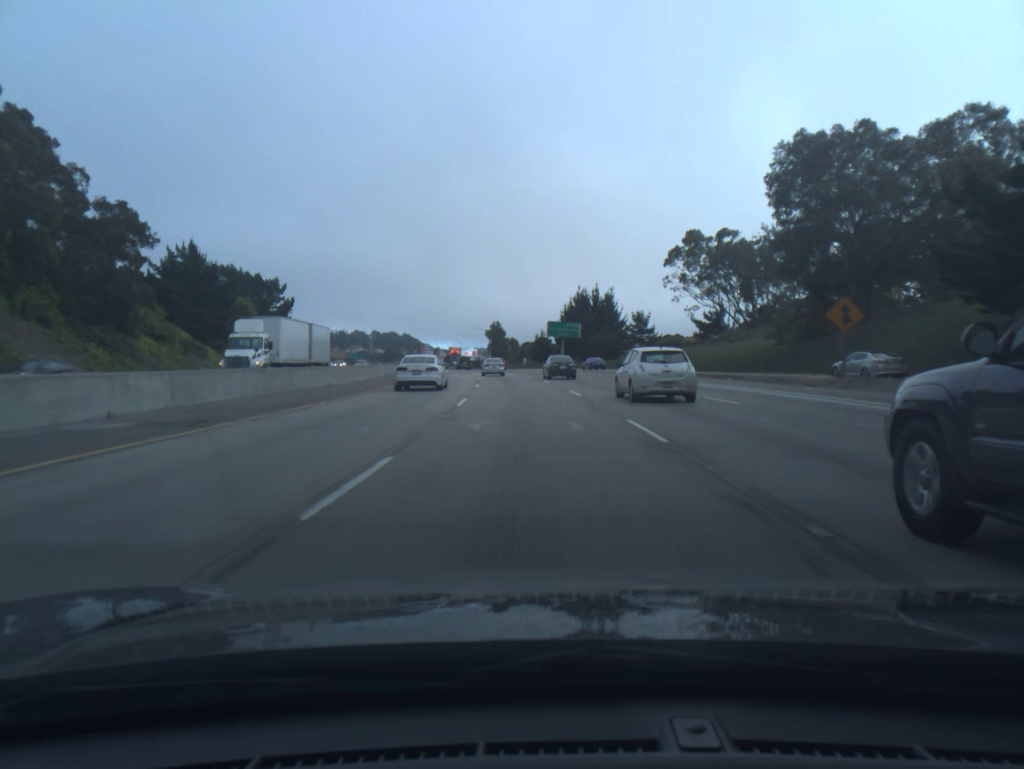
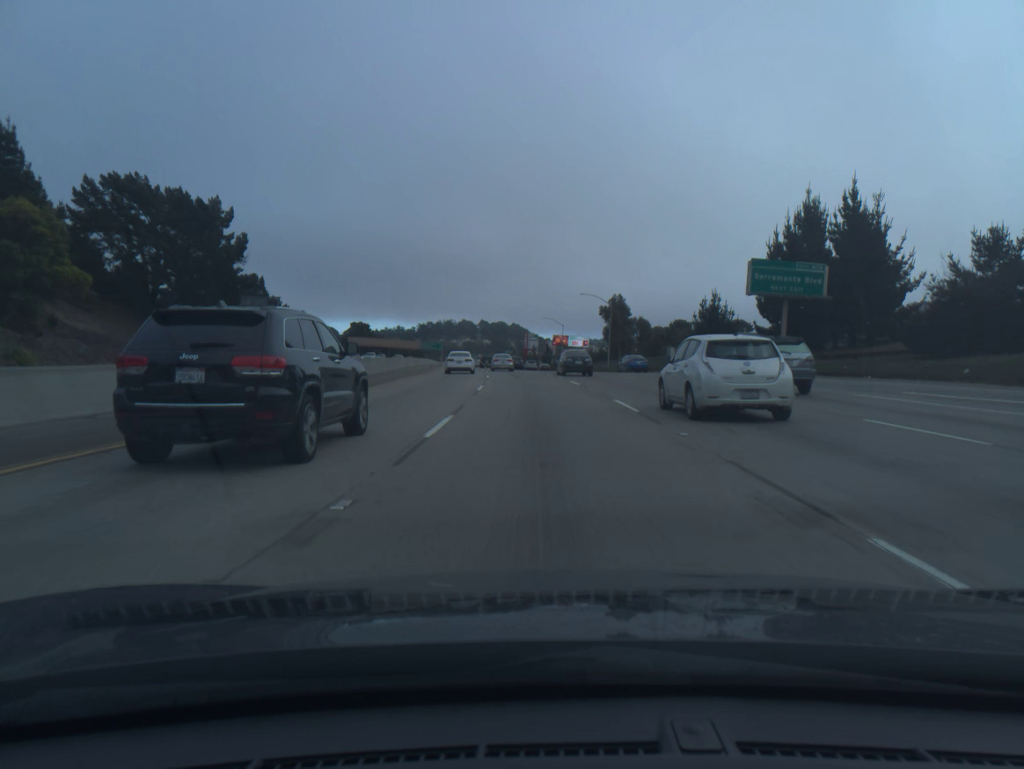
(-5.8, +82.2) m; -8°
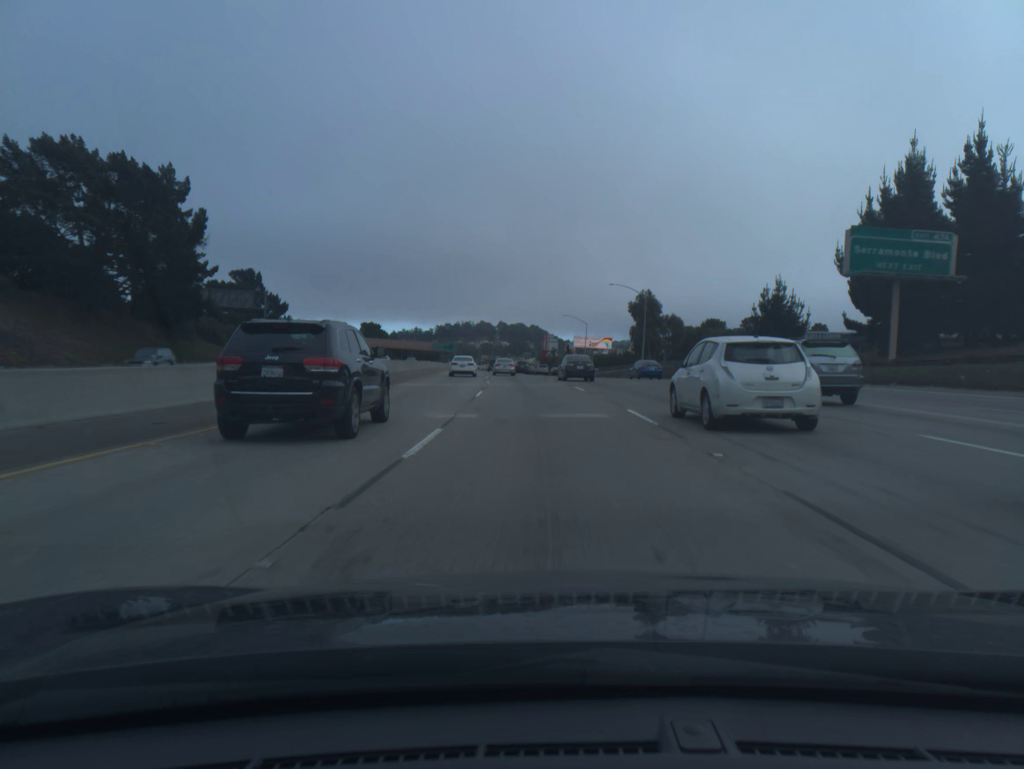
(-0.2, +16.5) m; -1°
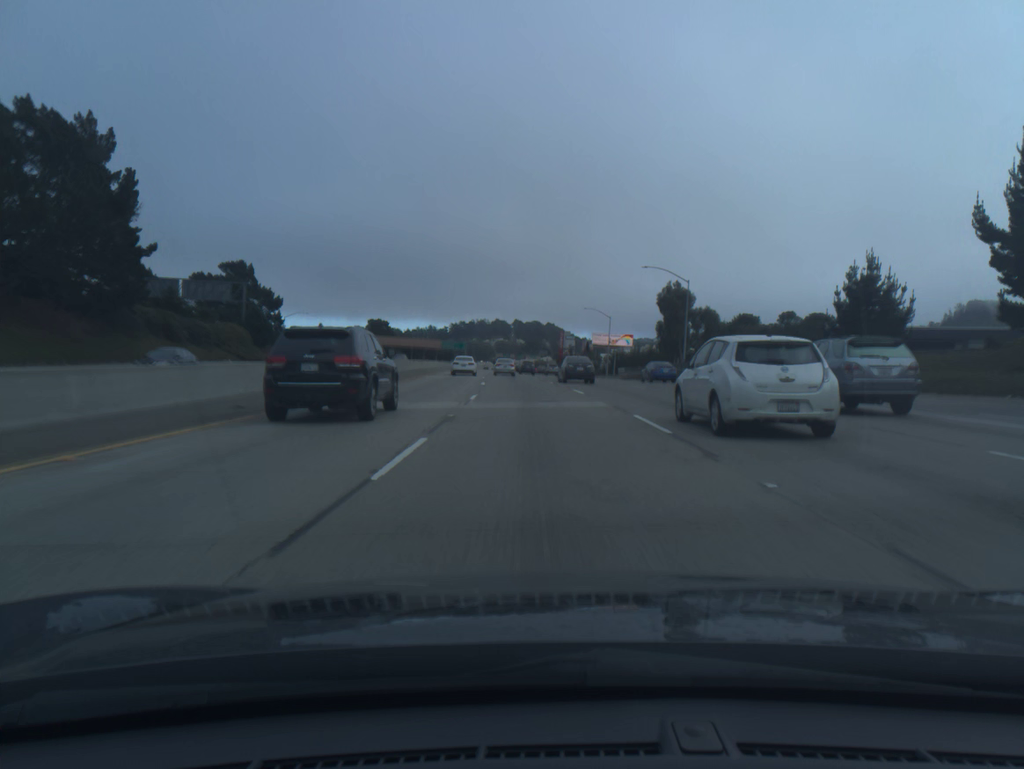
(-0.2, +16.4) m; -1°
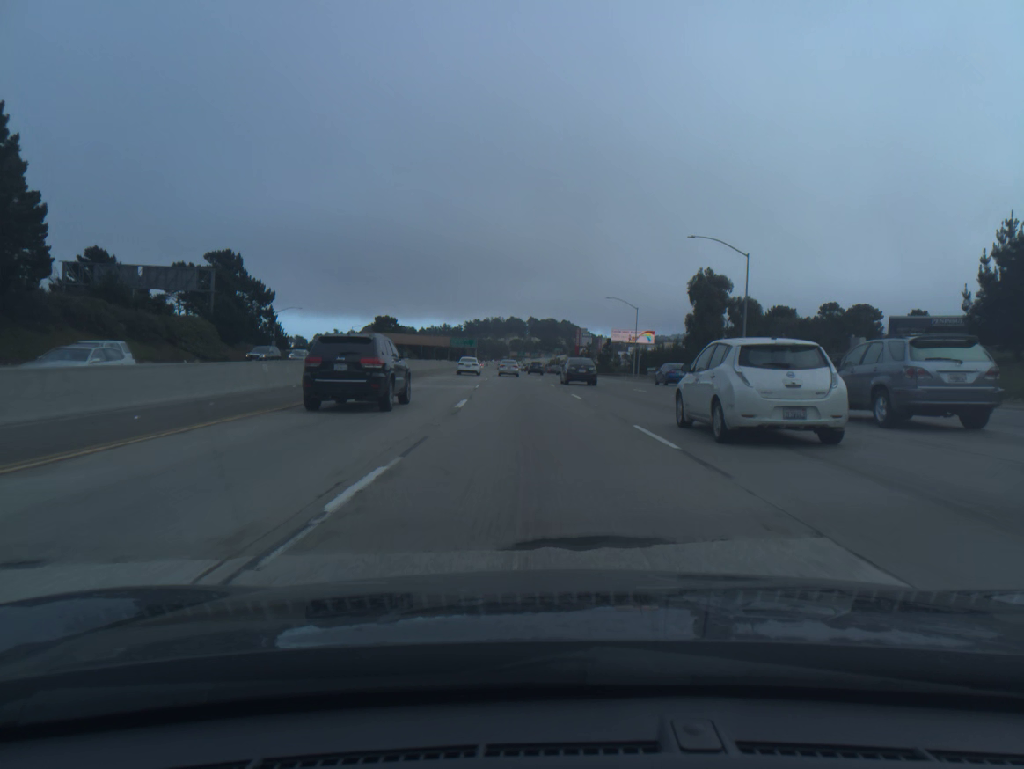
(-0.1, +16.2) m; -1°
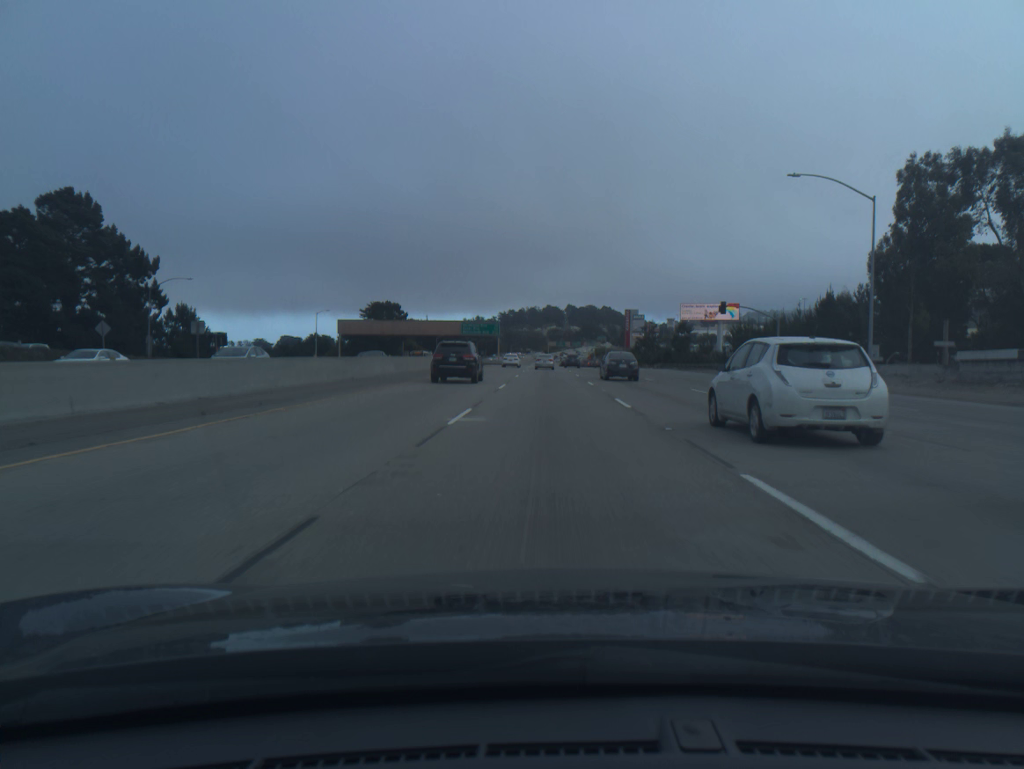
(-2.3, +64.6) m; -3°
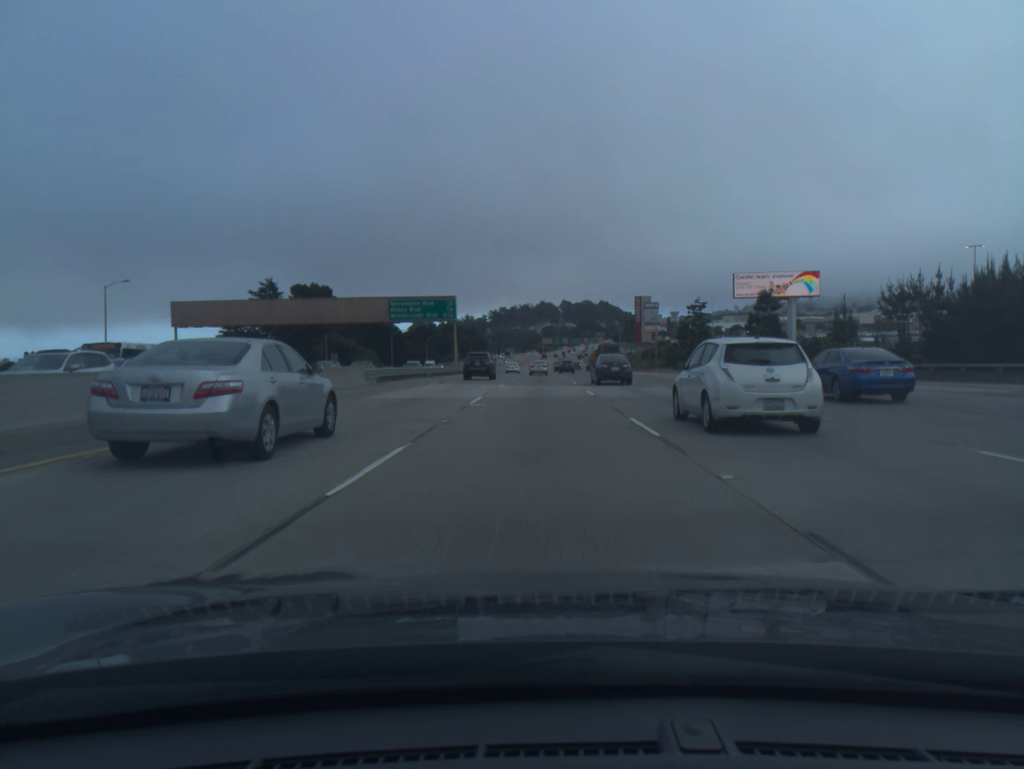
(+0.5, +65.0) m; 0°
